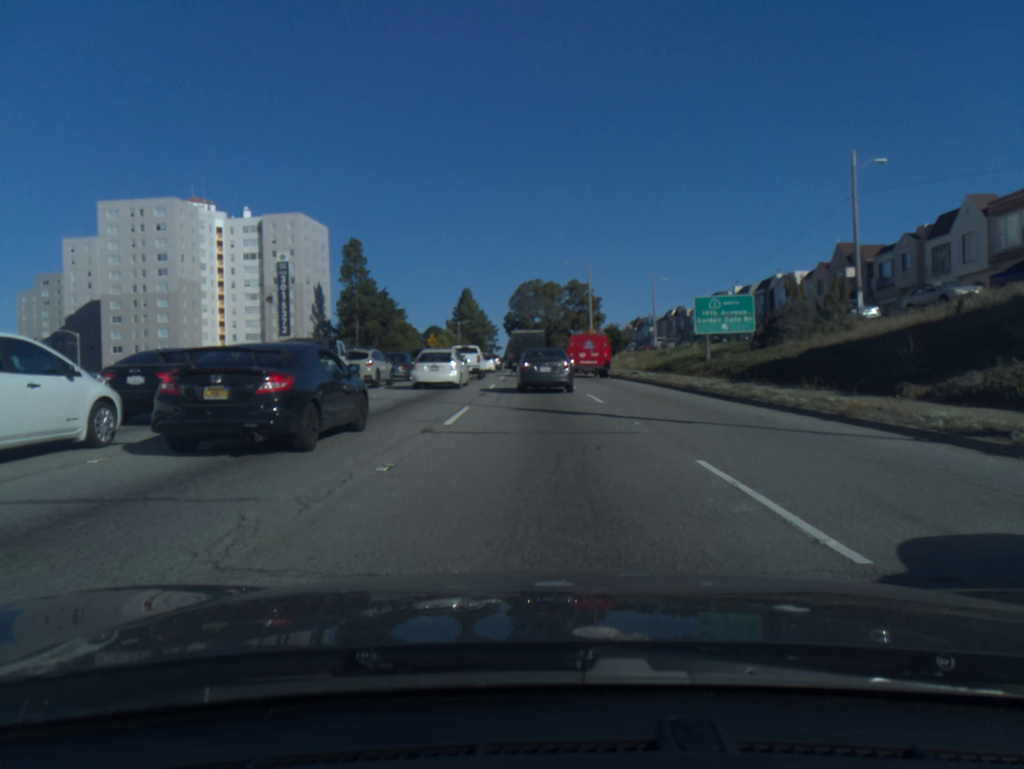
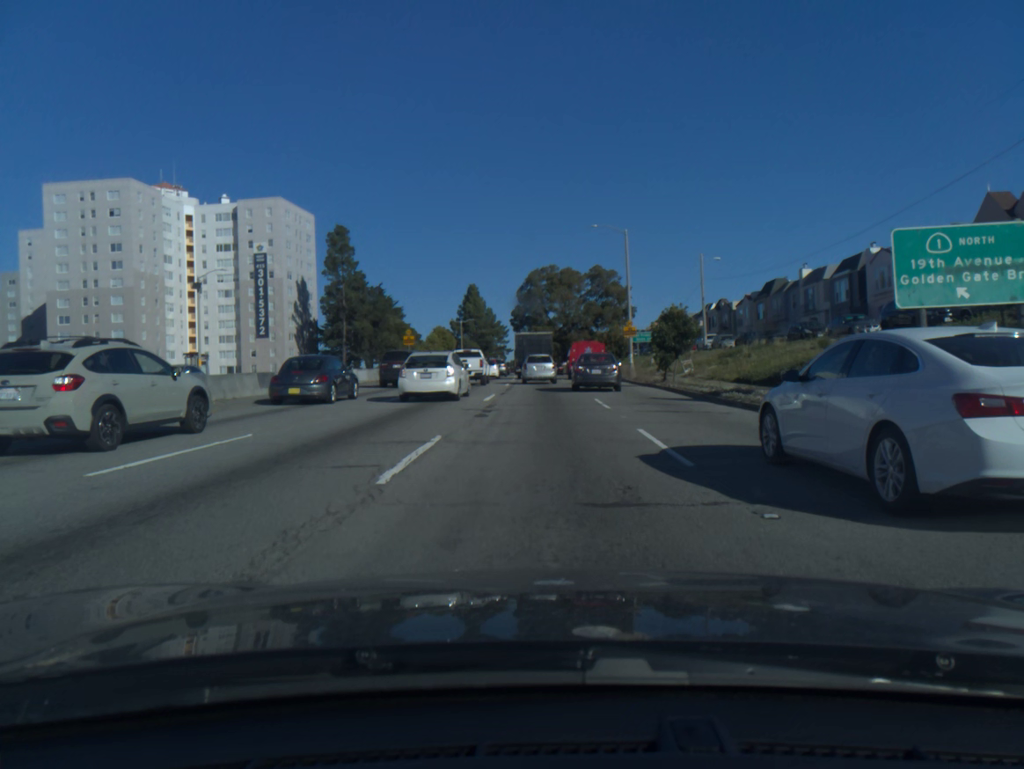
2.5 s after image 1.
(-0.1, +20.6) m; -1°
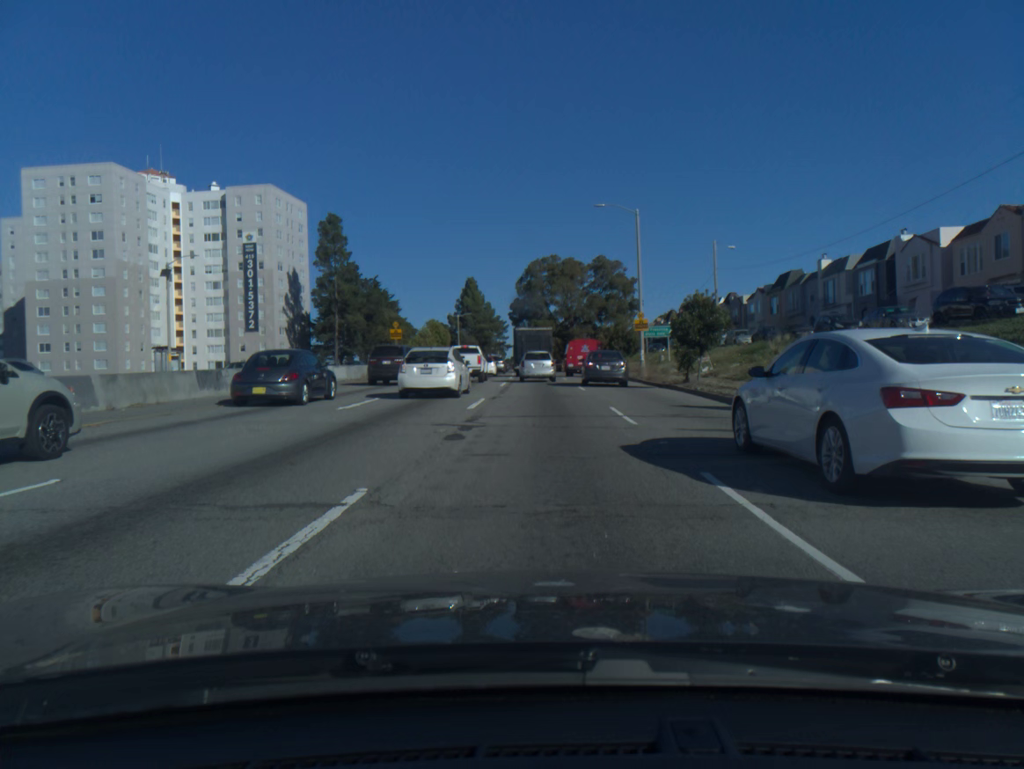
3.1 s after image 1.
(0.0, +5.1) m; 0°
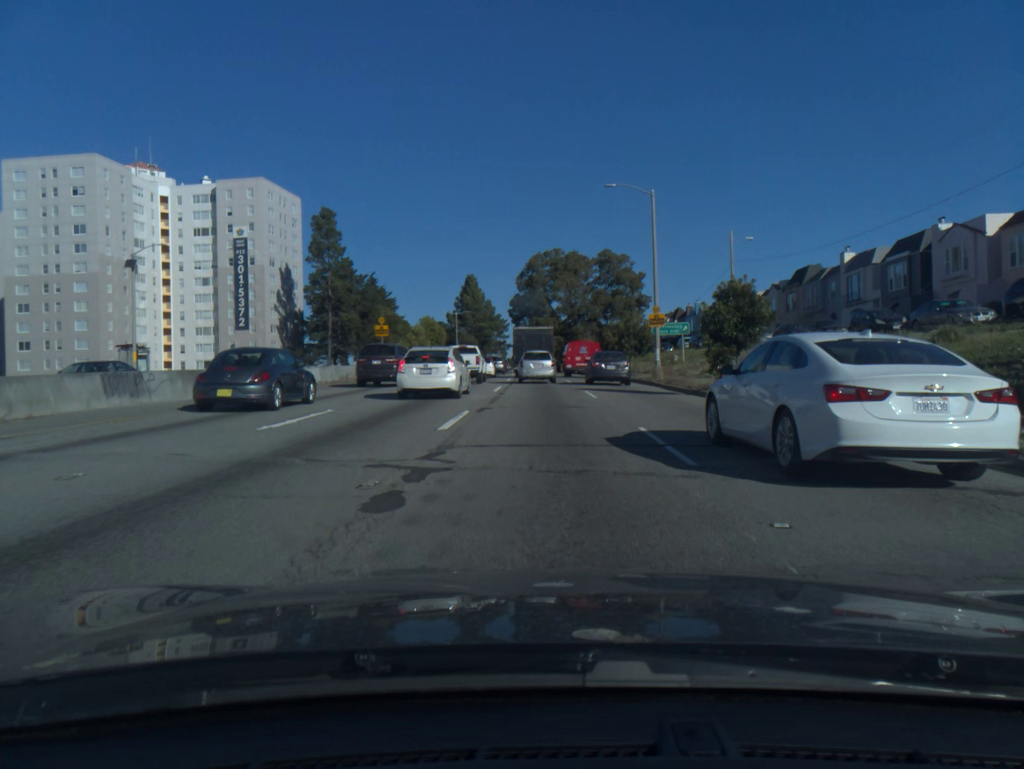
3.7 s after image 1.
(0.0, +5.1) m; 0°
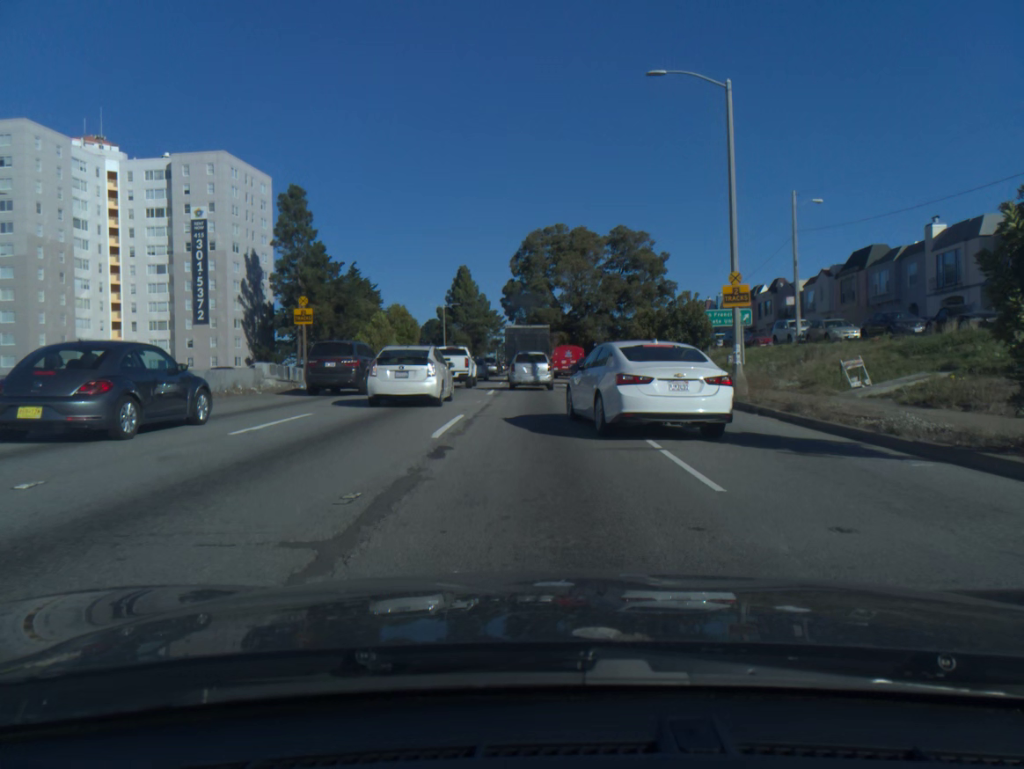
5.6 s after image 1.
(0.0, +15.5) m; 0°
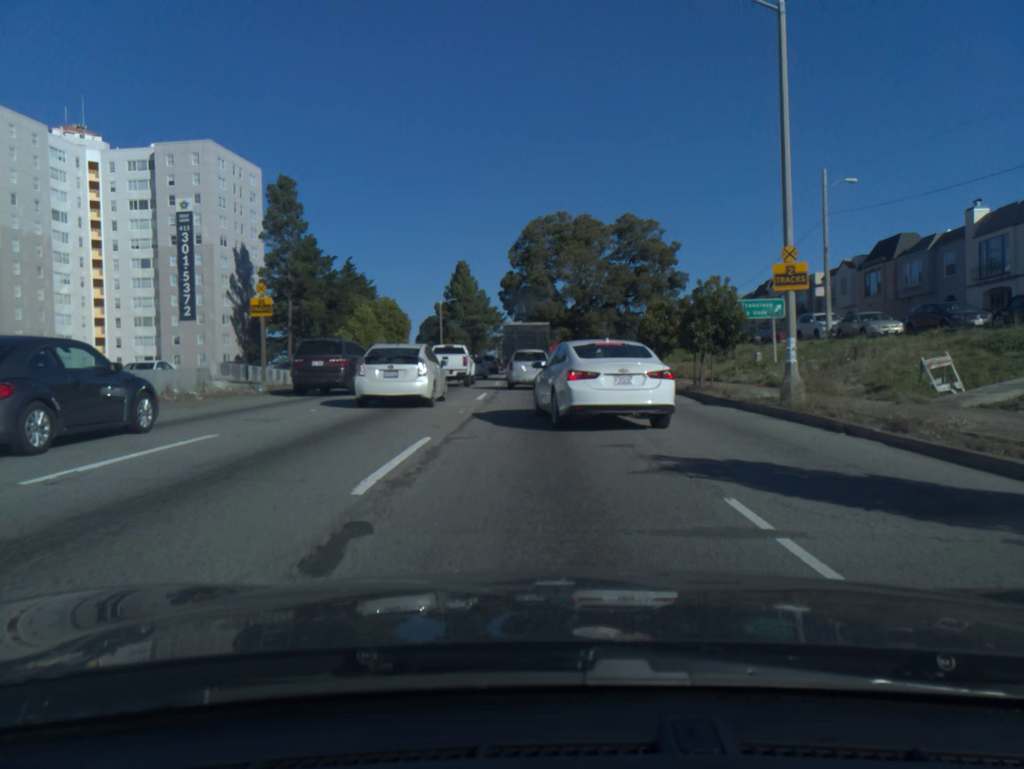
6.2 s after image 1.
(0.0, +4.9) m; 0°
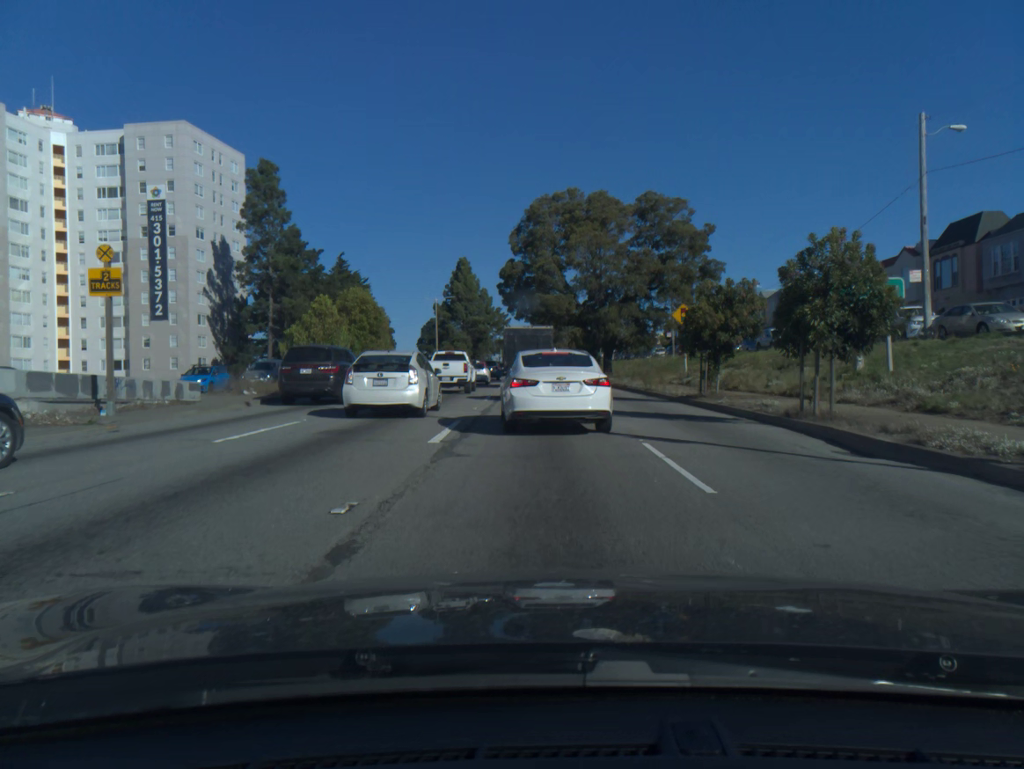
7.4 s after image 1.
(0.0, +10.0) m; -1°
